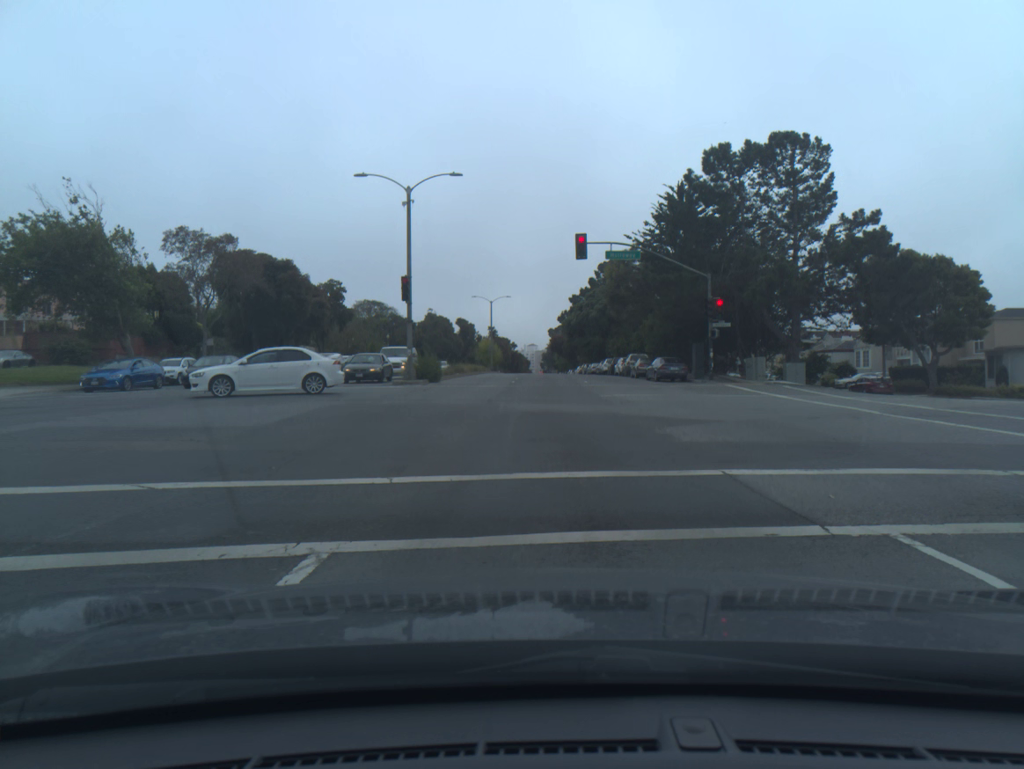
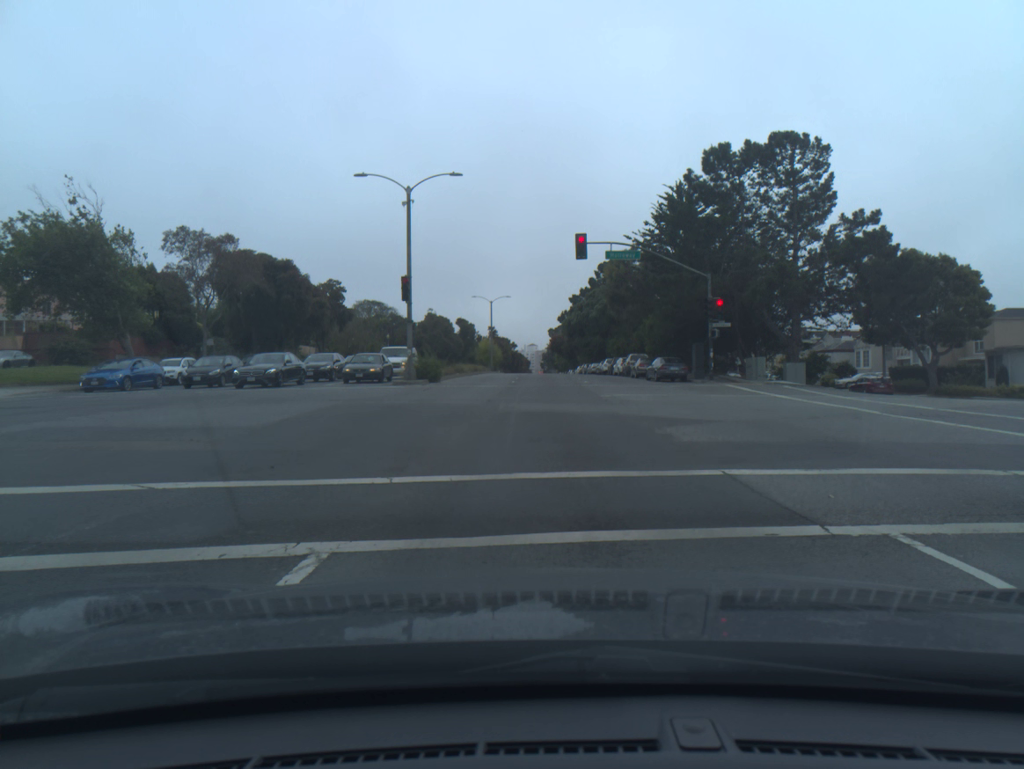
(0.0, 0.0) m; 0°
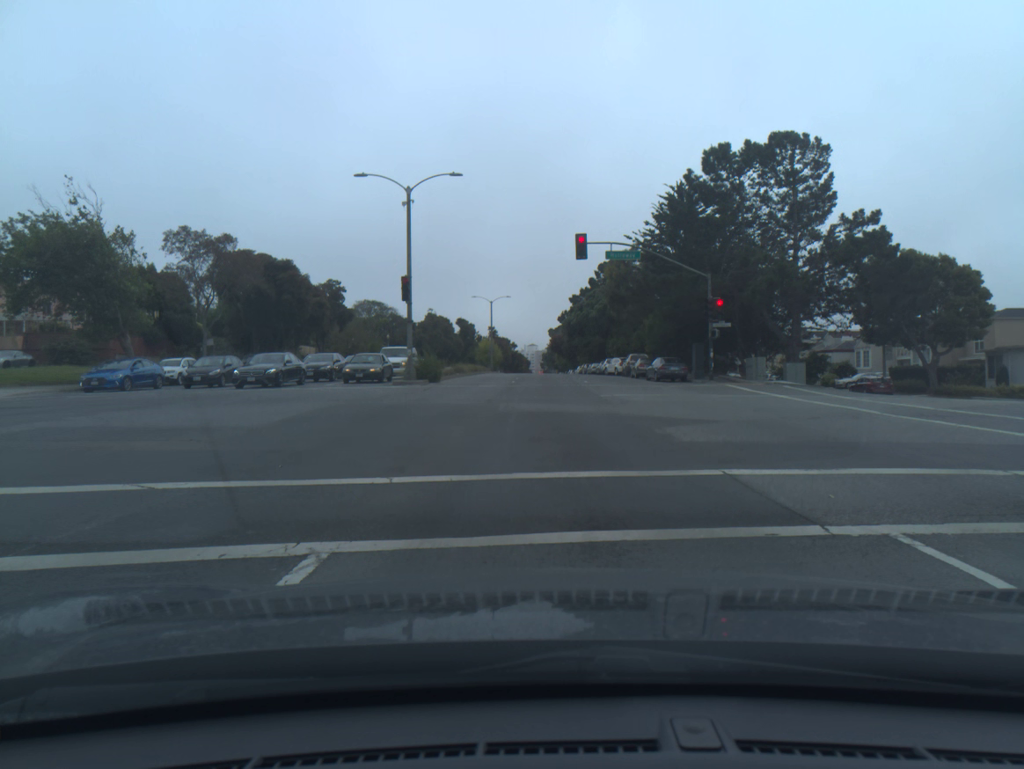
(0.0, 0.0) m; 0°
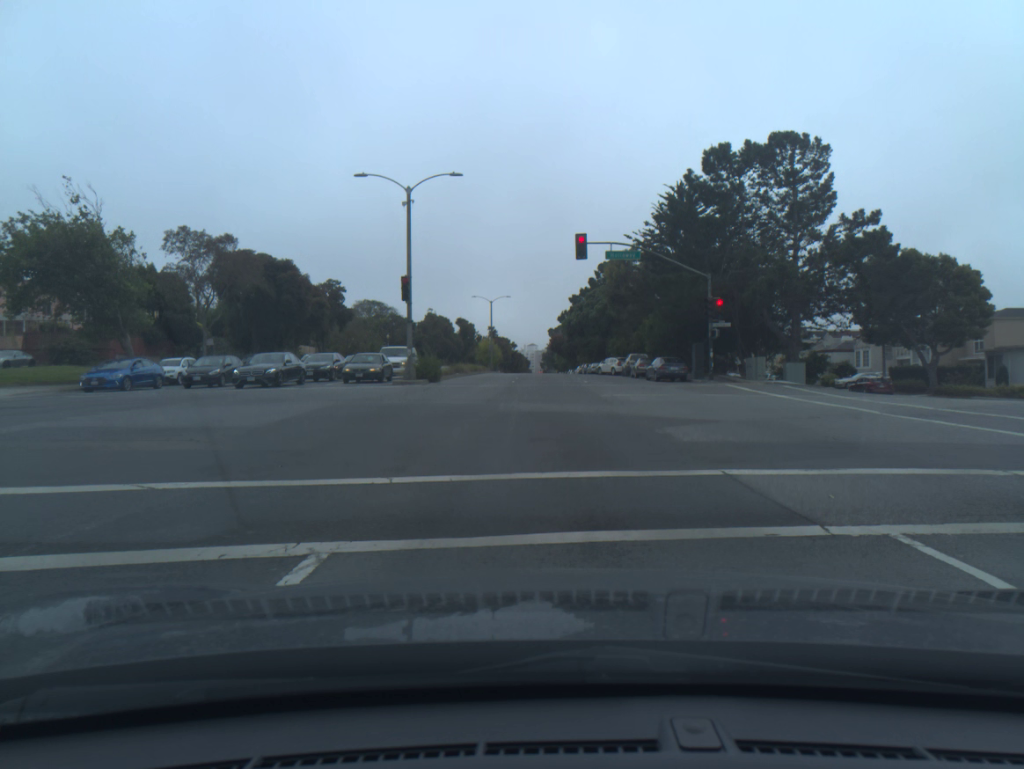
(0.0, 0.0) m; 0°
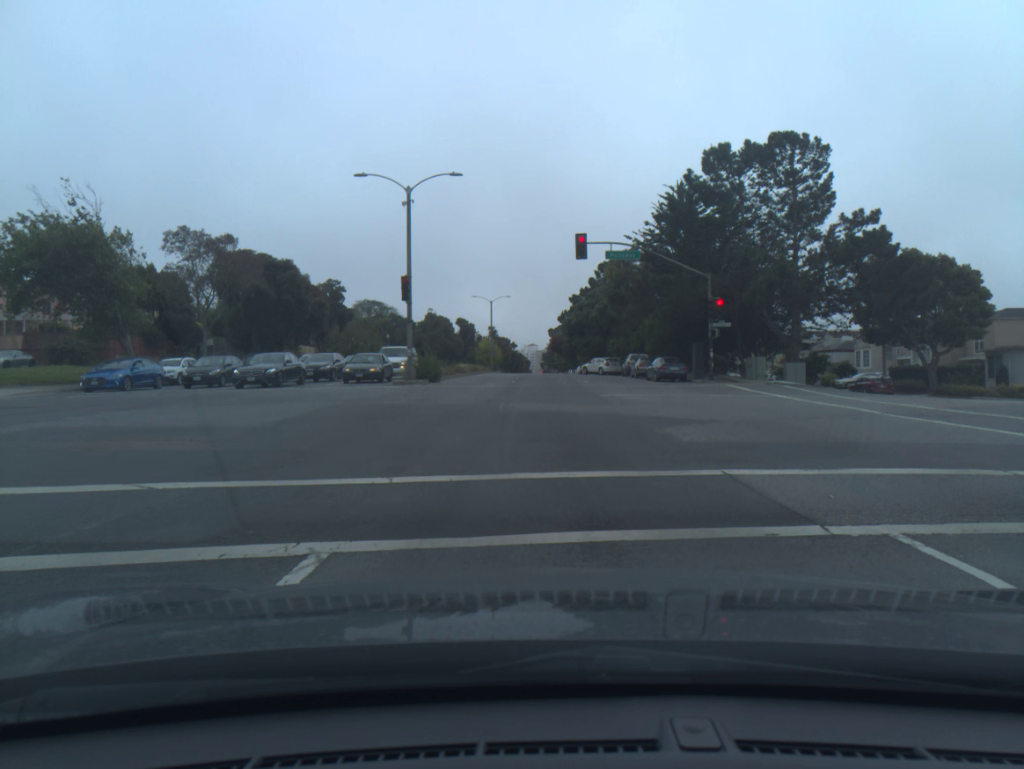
(0.0, 0.0) m; 0°
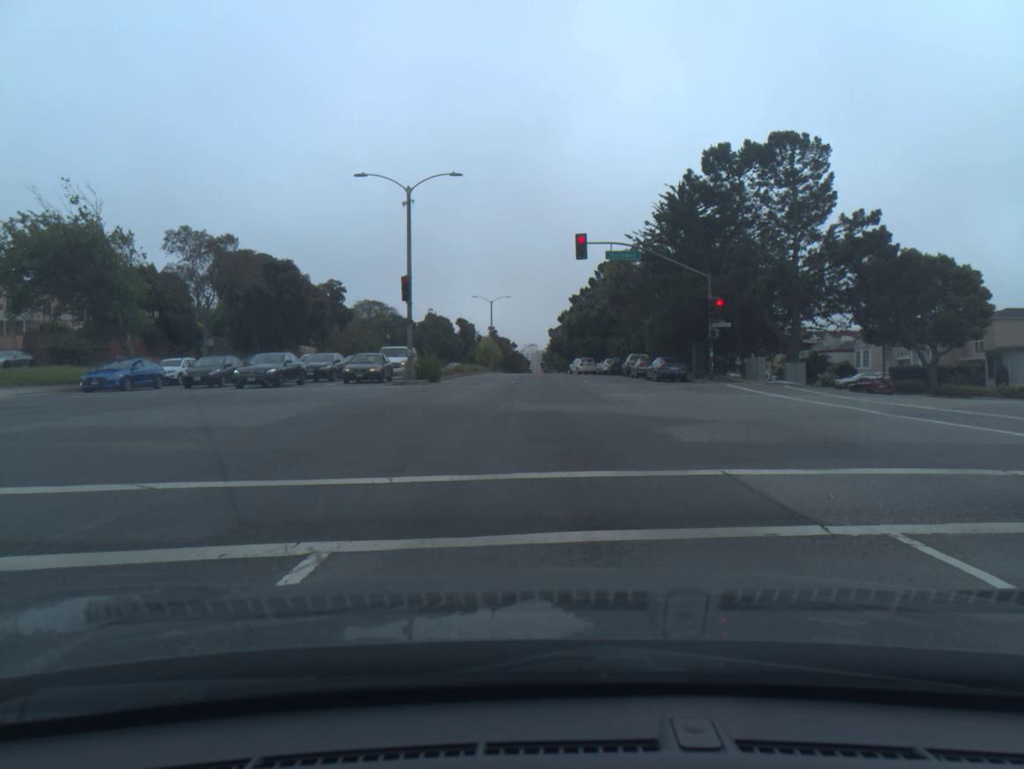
(0.0, 0.0) m; 0°
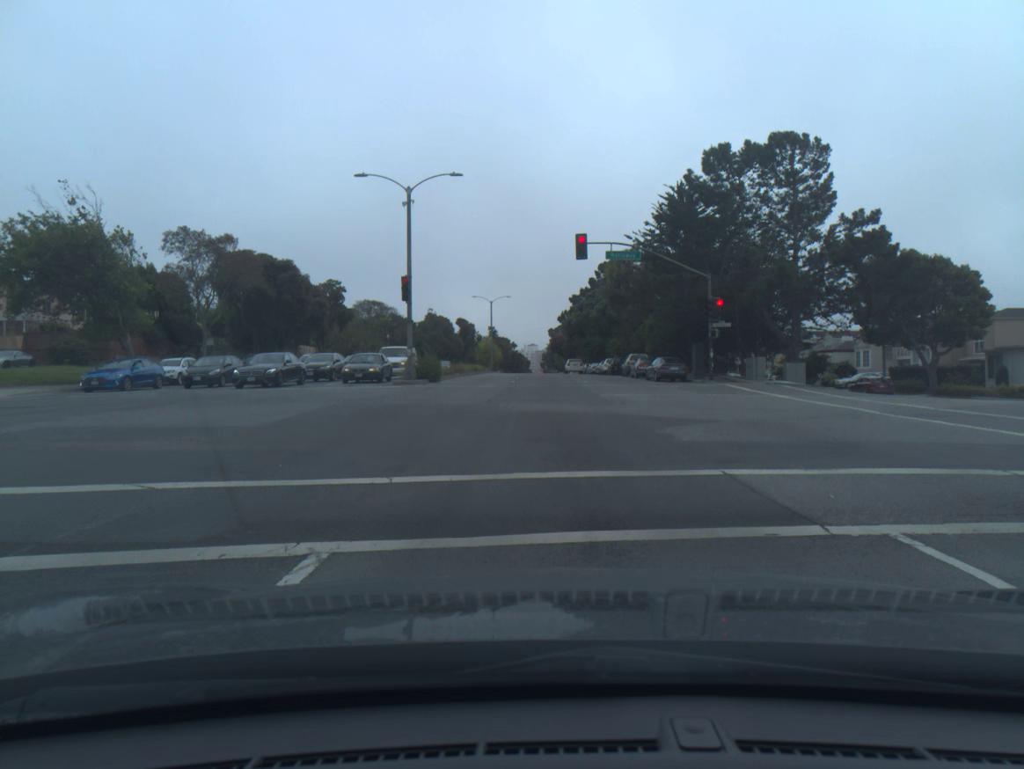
(0.0, 0.0) m; 0°
